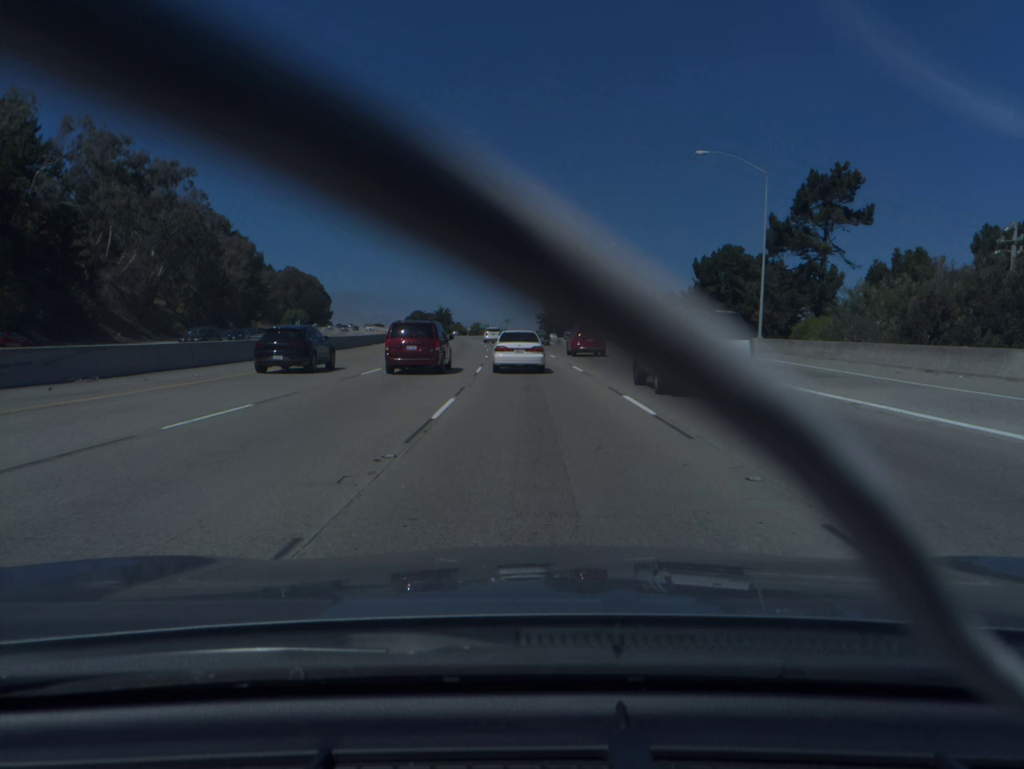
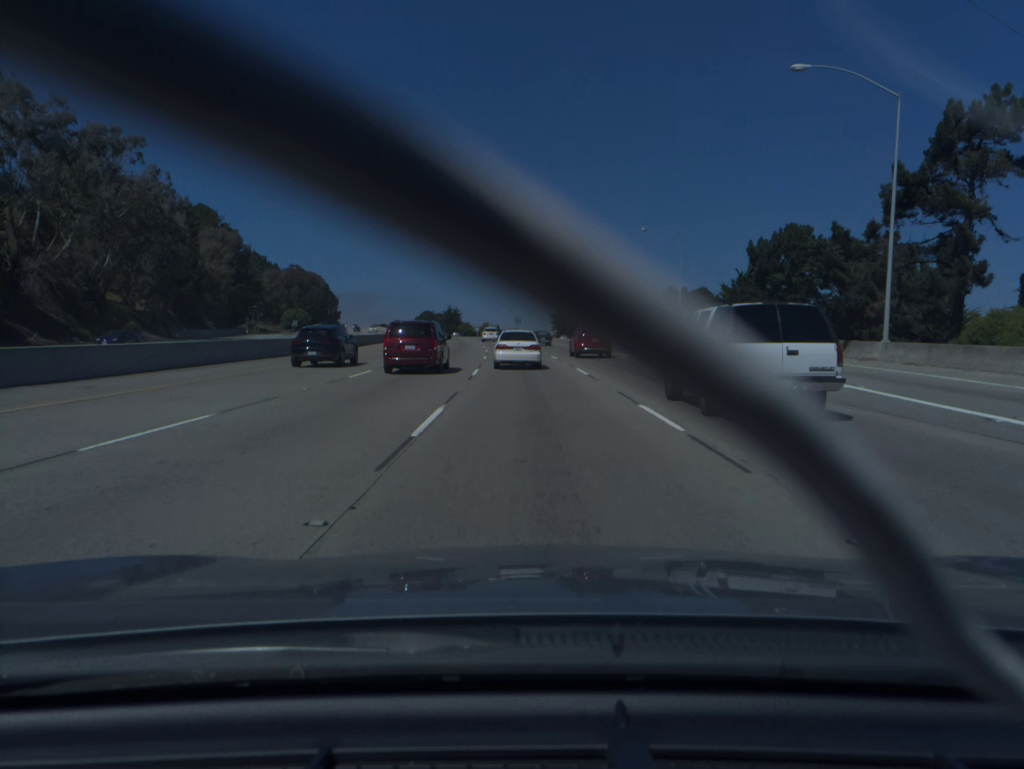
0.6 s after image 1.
(-0.1, +16.8) m; -1°
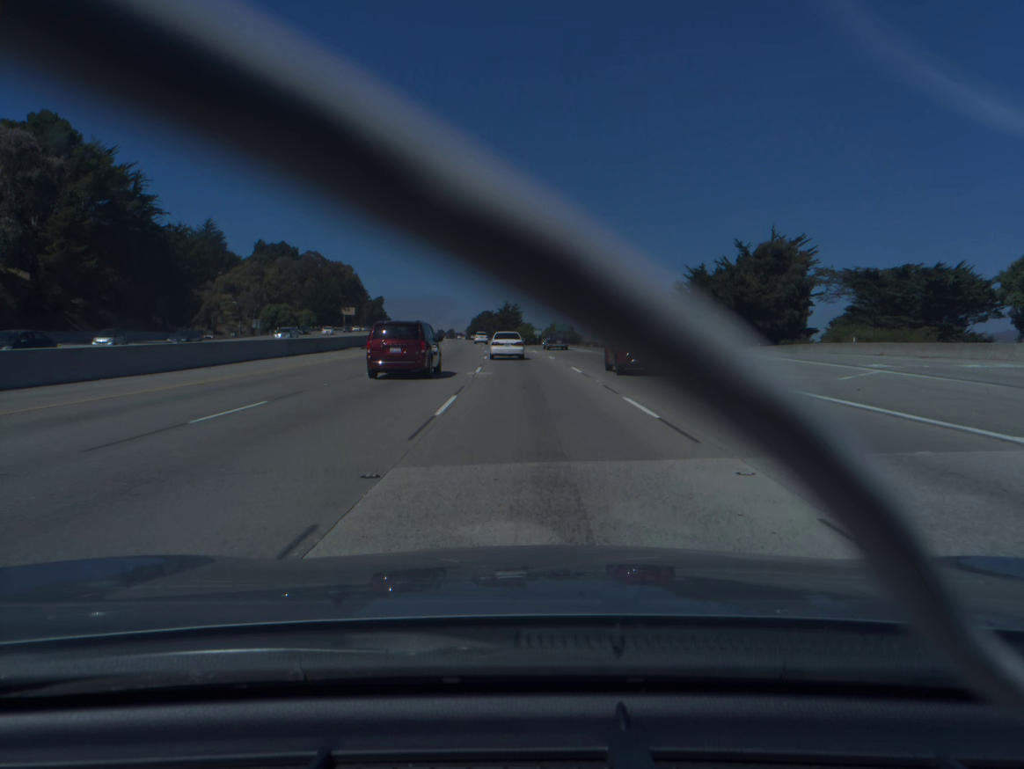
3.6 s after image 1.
(-3.8, +85.0) m; -5°
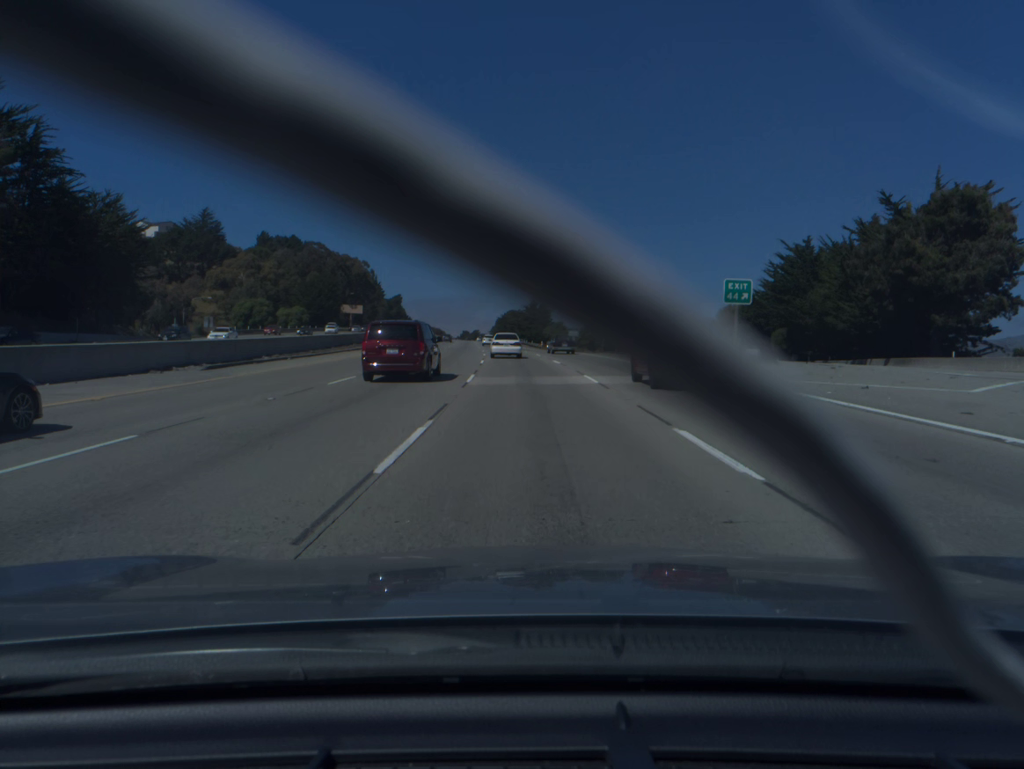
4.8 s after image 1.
(-0.6, +34.6) m; -2°
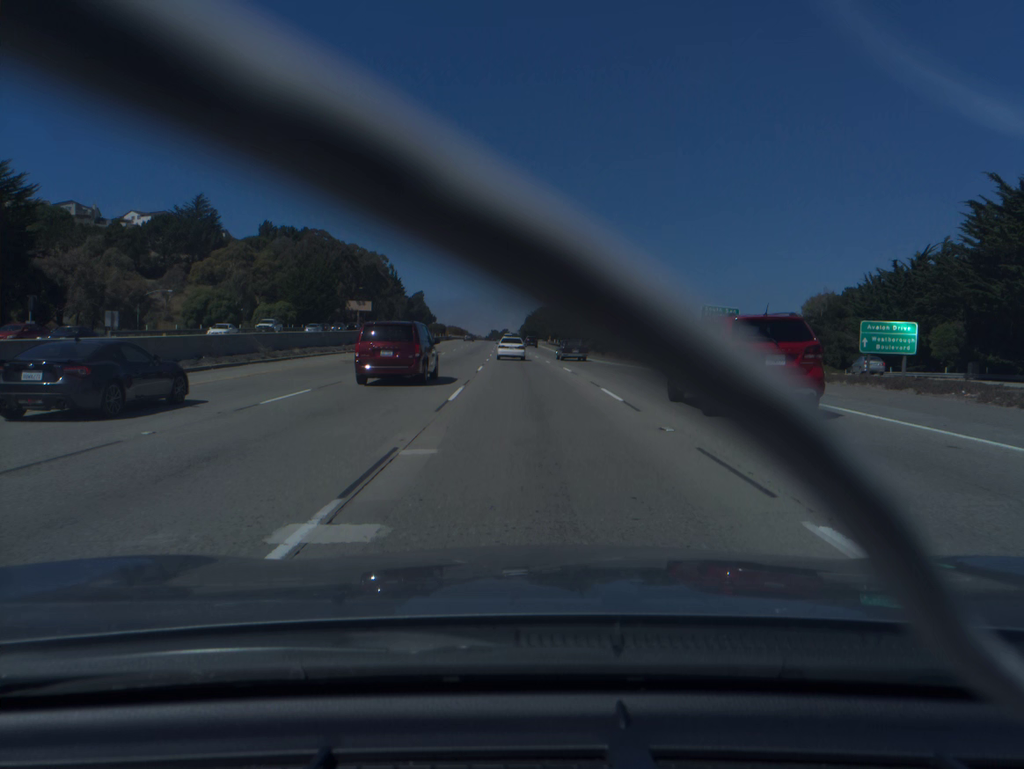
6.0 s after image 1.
(-0.6, +34.8) m; -2°
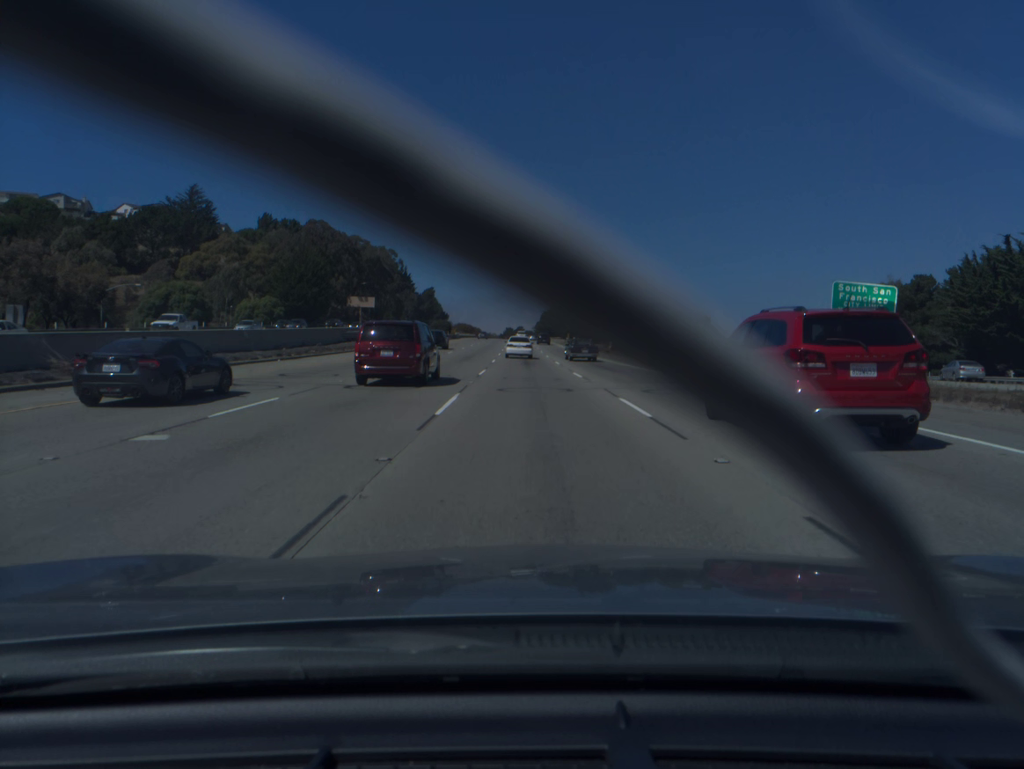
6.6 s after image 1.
(-0.2, +17.6) m; -1°
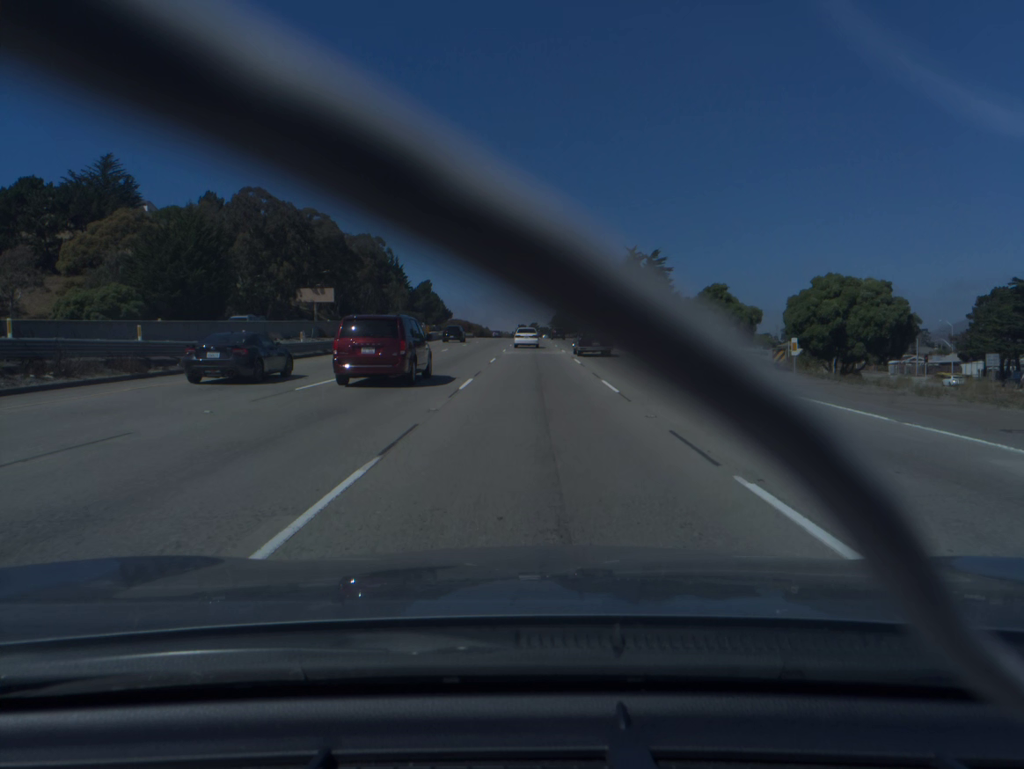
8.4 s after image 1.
(-0.7, +53.6) m; -1°
